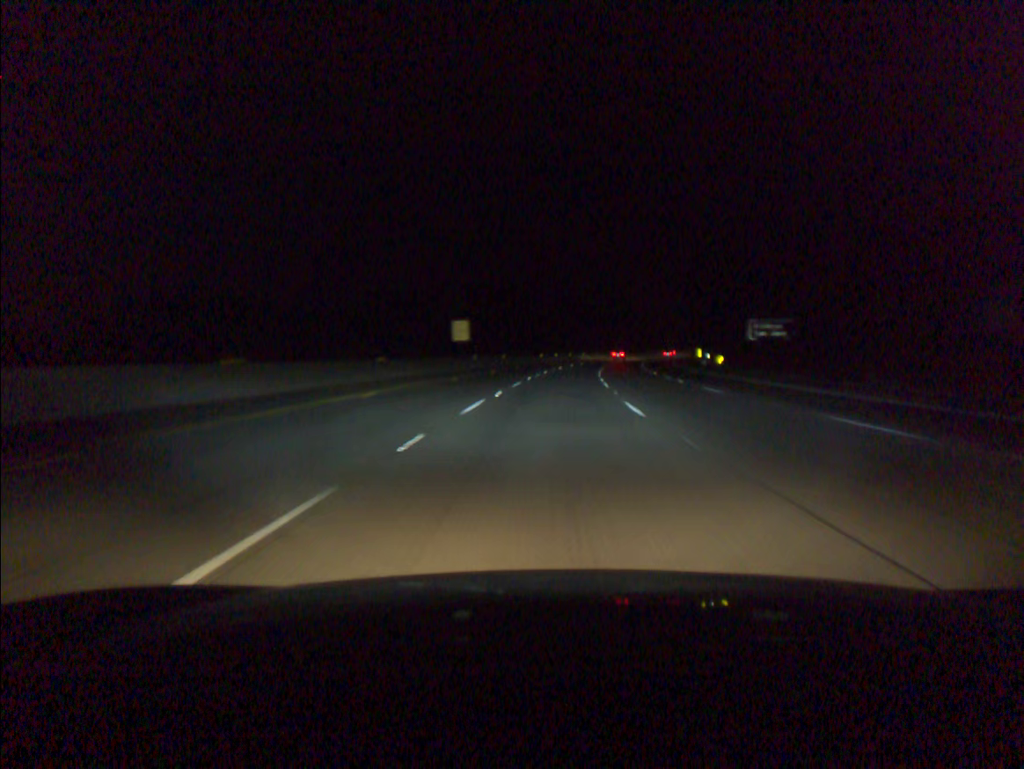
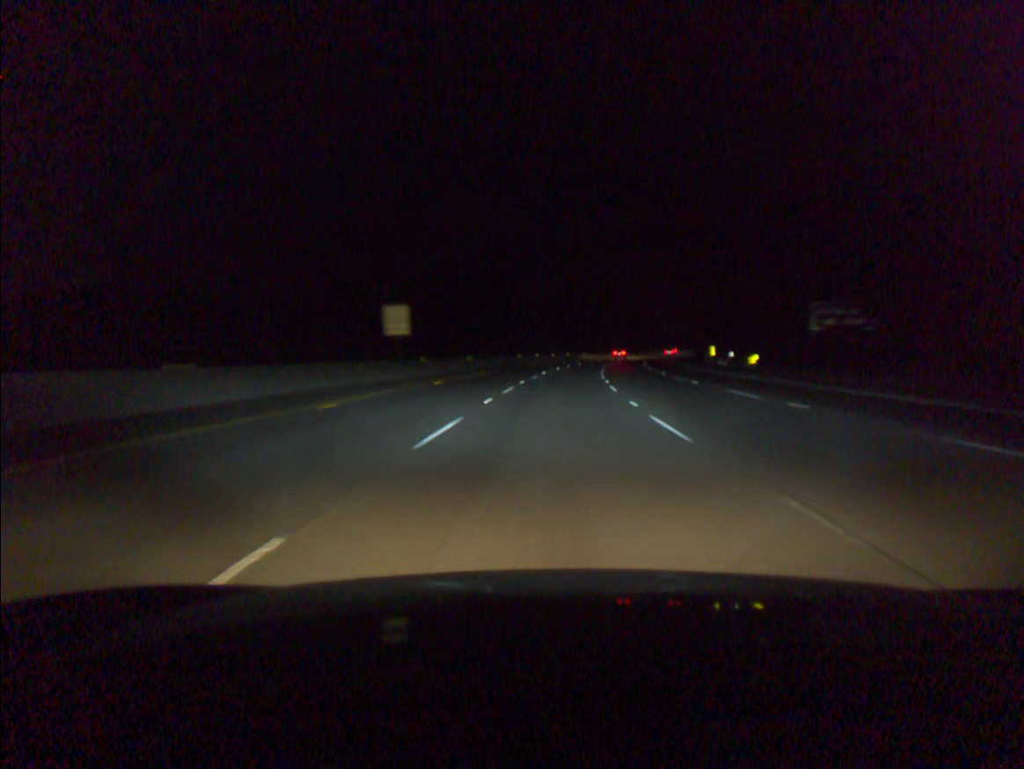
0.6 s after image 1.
(+0.3, +19.4) m; +2°
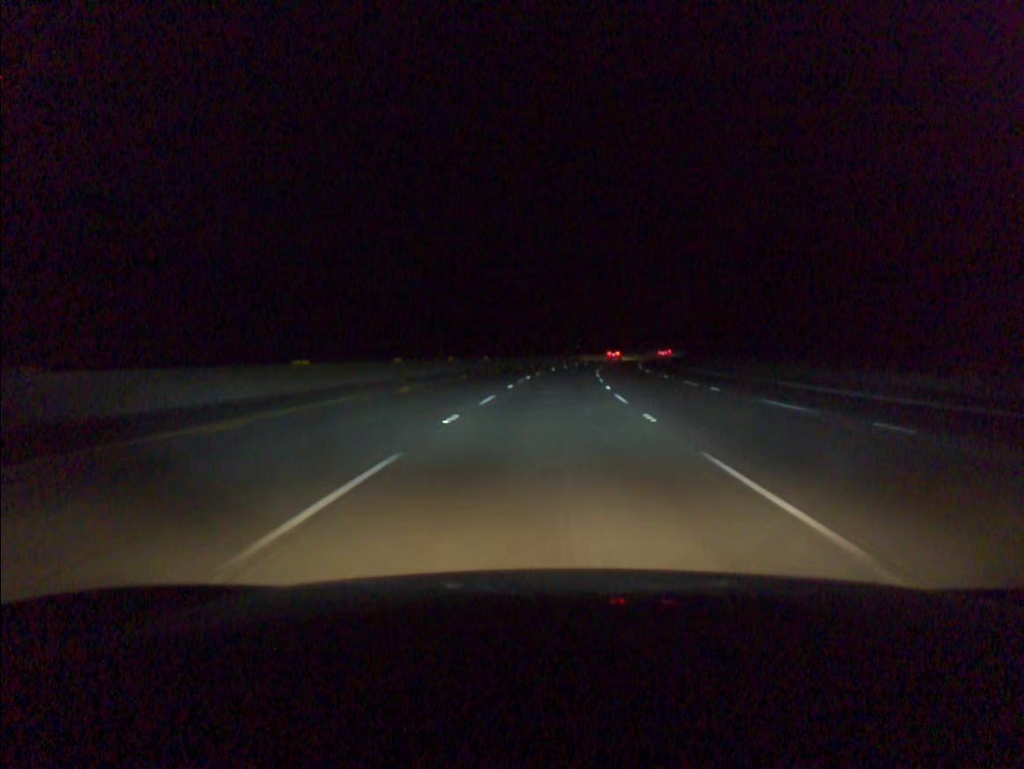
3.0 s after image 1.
(+4.4, +77.4) m; +7°
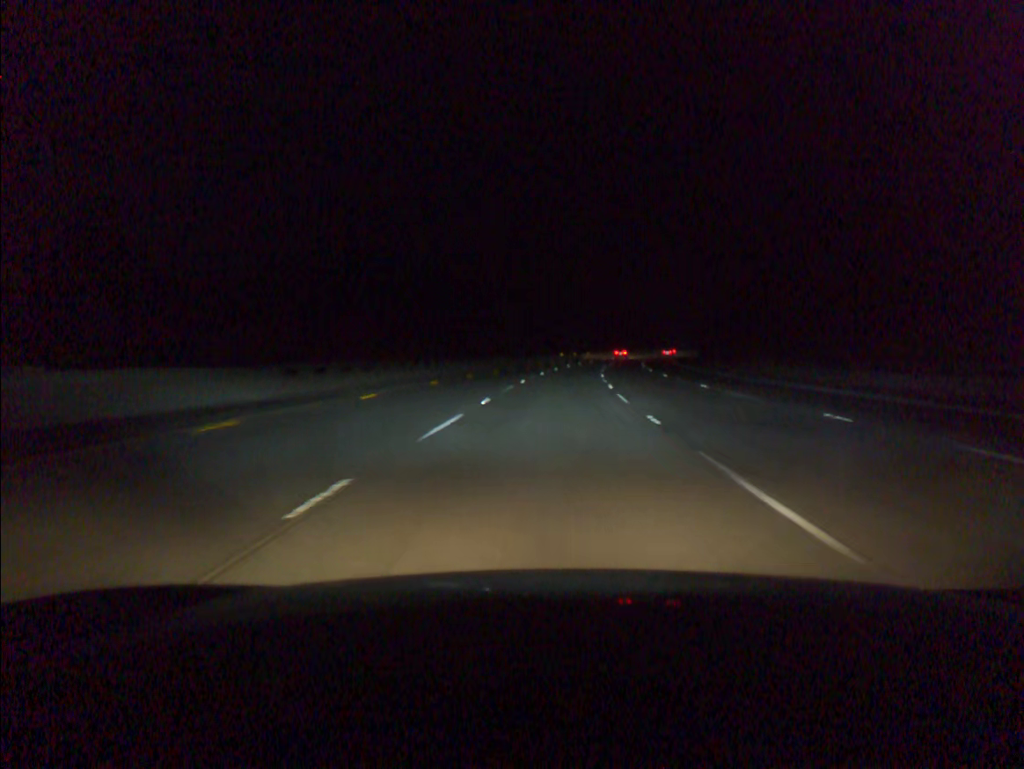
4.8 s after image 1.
(+2.2, +58.1) m; +4°
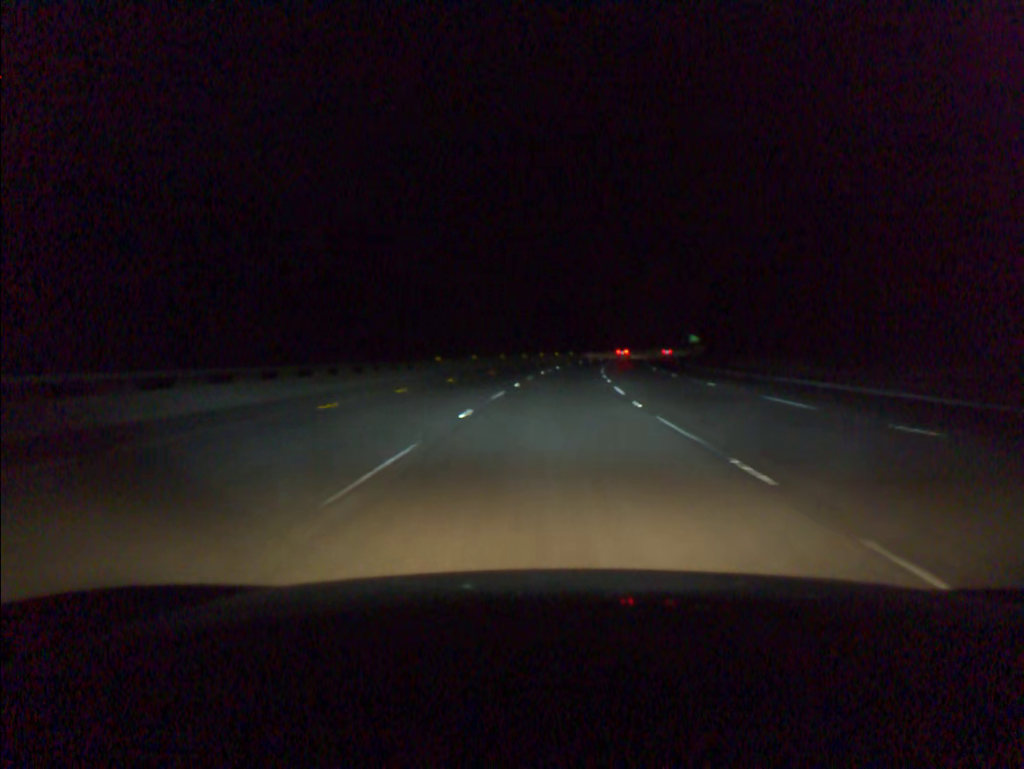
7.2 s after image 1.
(+4.2, +77.4) m; +6°
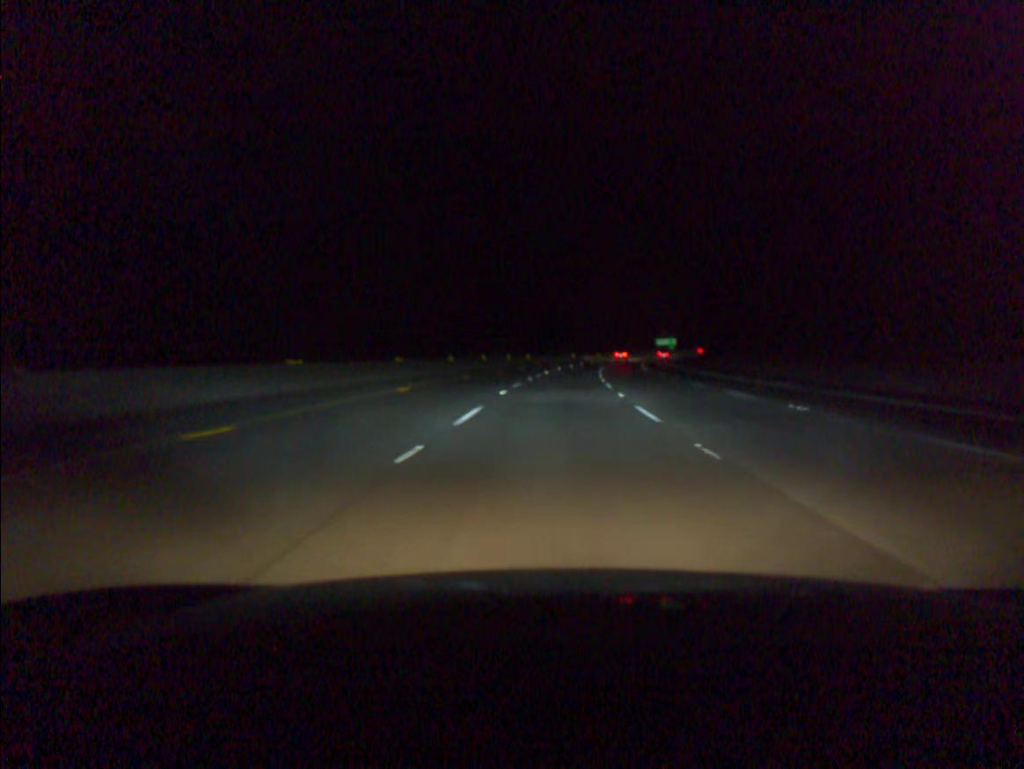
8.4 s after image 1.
(+1.0, +38.8) m; +3°
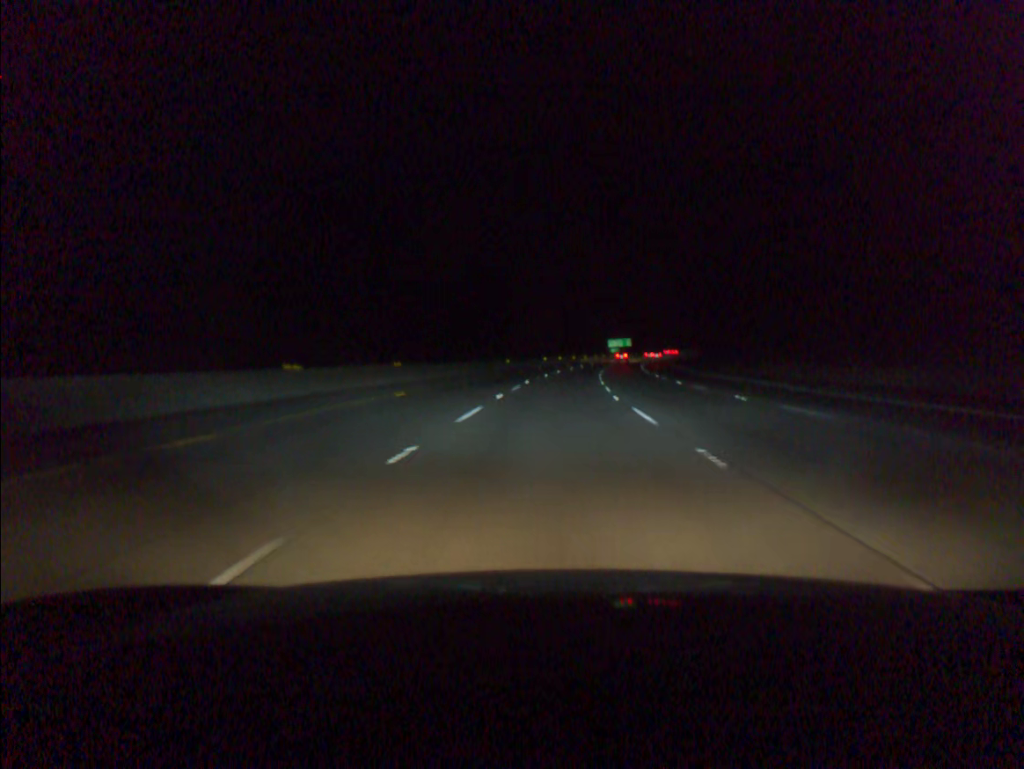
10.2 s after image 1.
(+2.6, +58.1) m; +5°
